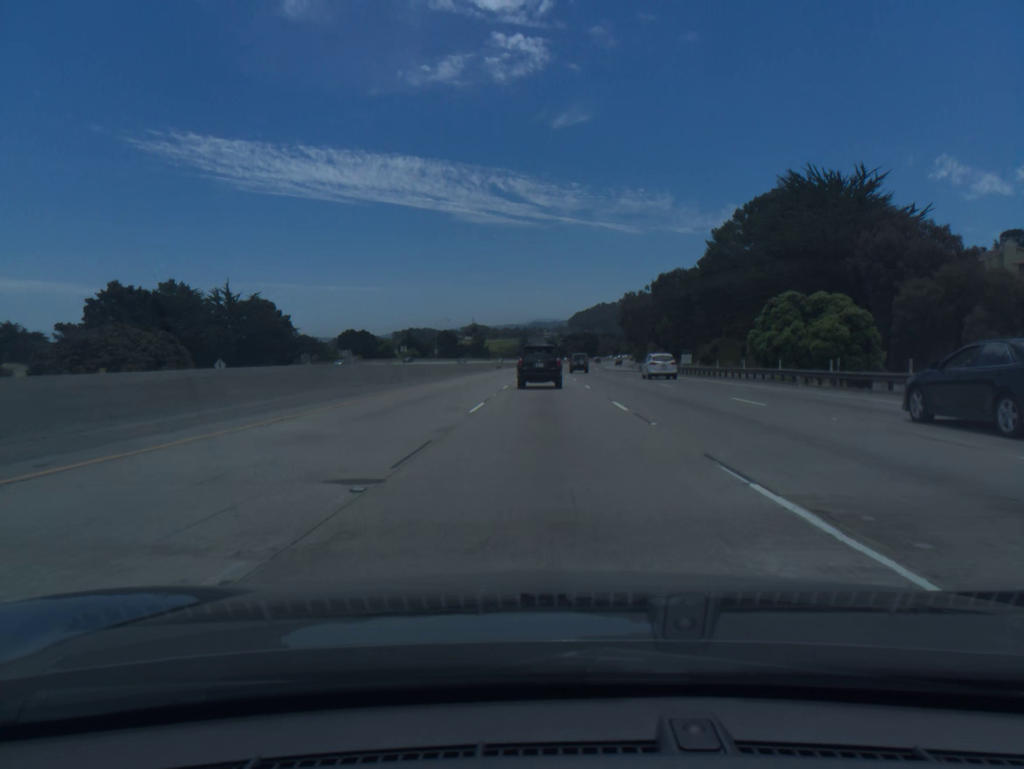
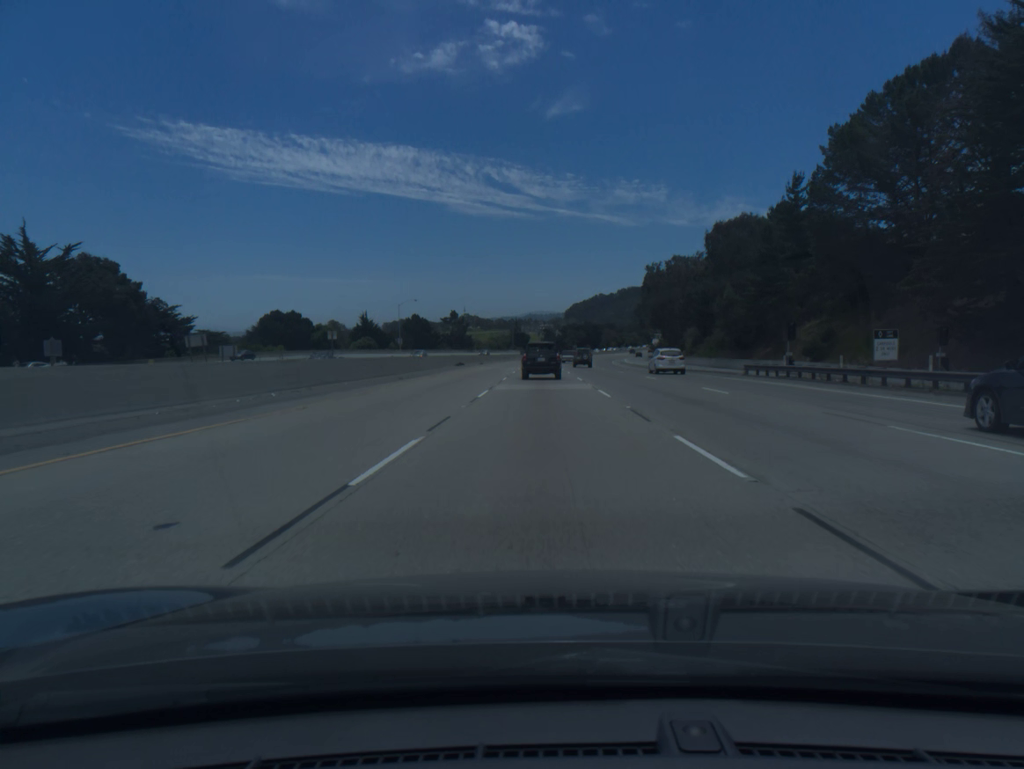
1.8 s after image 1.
(+0.1, +55.1) m; 0°
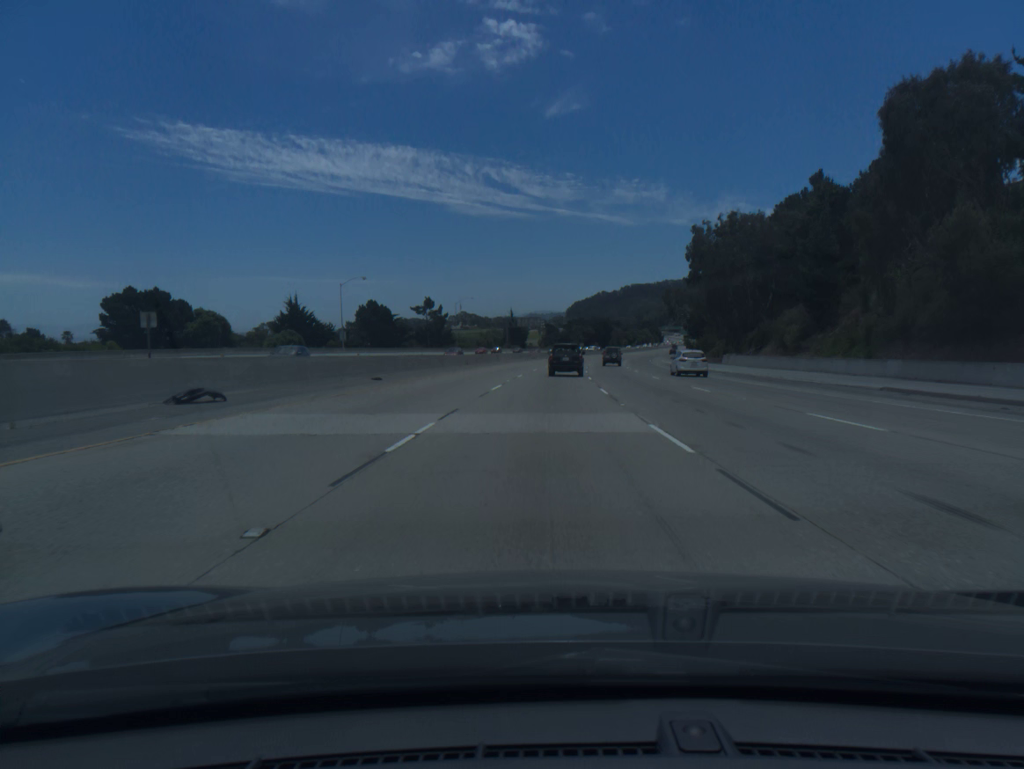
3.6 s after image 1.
(0.0, +54.9) m; 0°
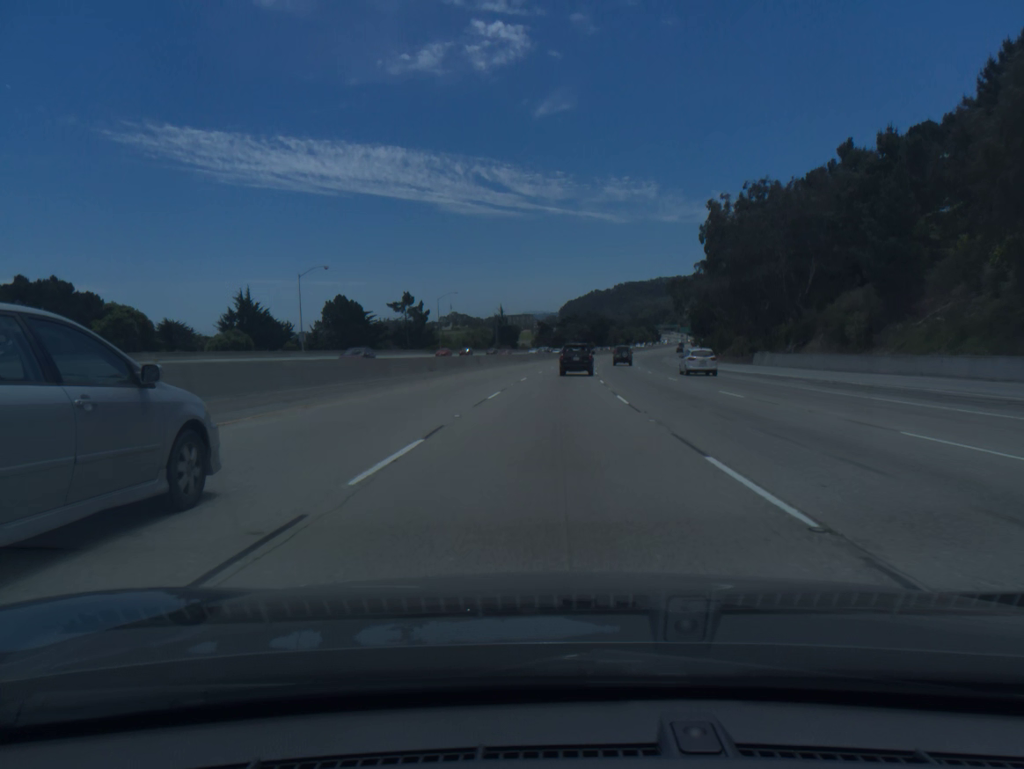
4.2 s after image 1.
(+0.1, +18.3) m; +1°
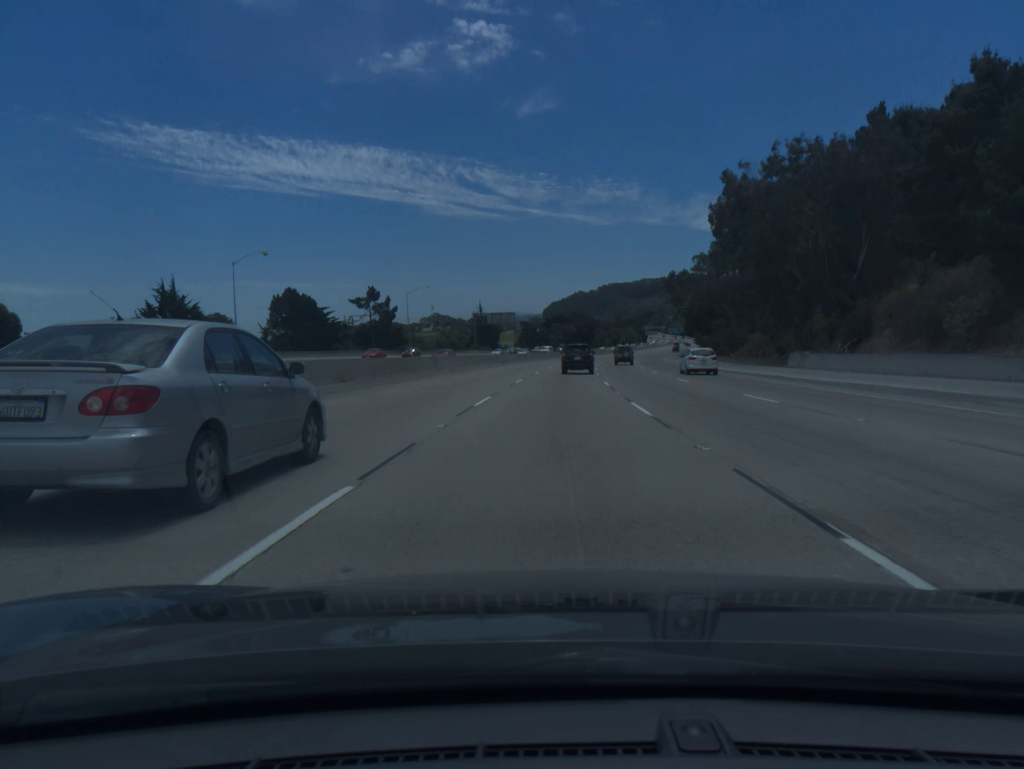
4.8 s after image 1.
(+0.1, +18.4) m; +1°
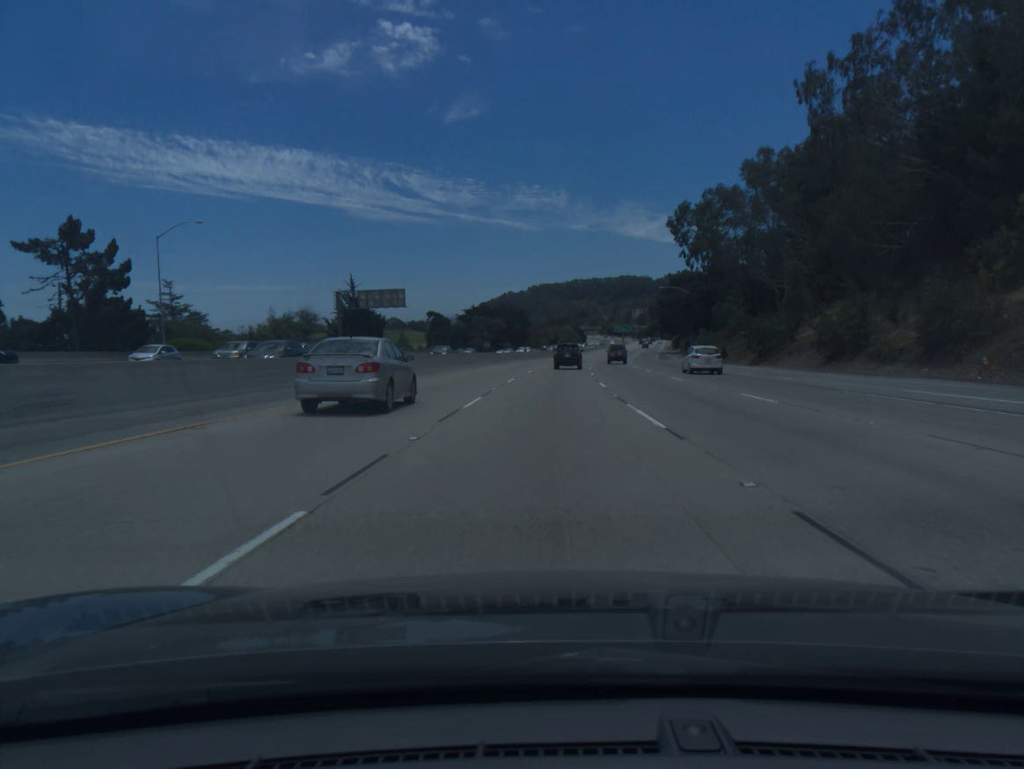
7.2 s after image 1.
(+3.4, +73.9) m; +5°
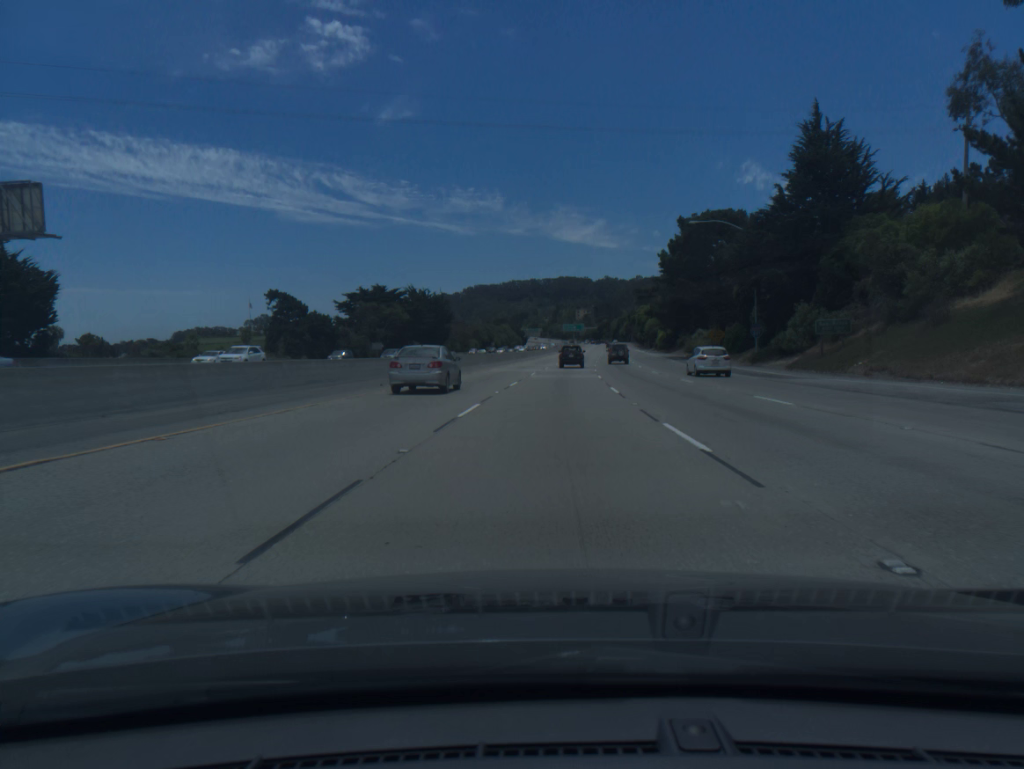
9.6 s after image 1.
(+2.7, +74.0) m; +4°
